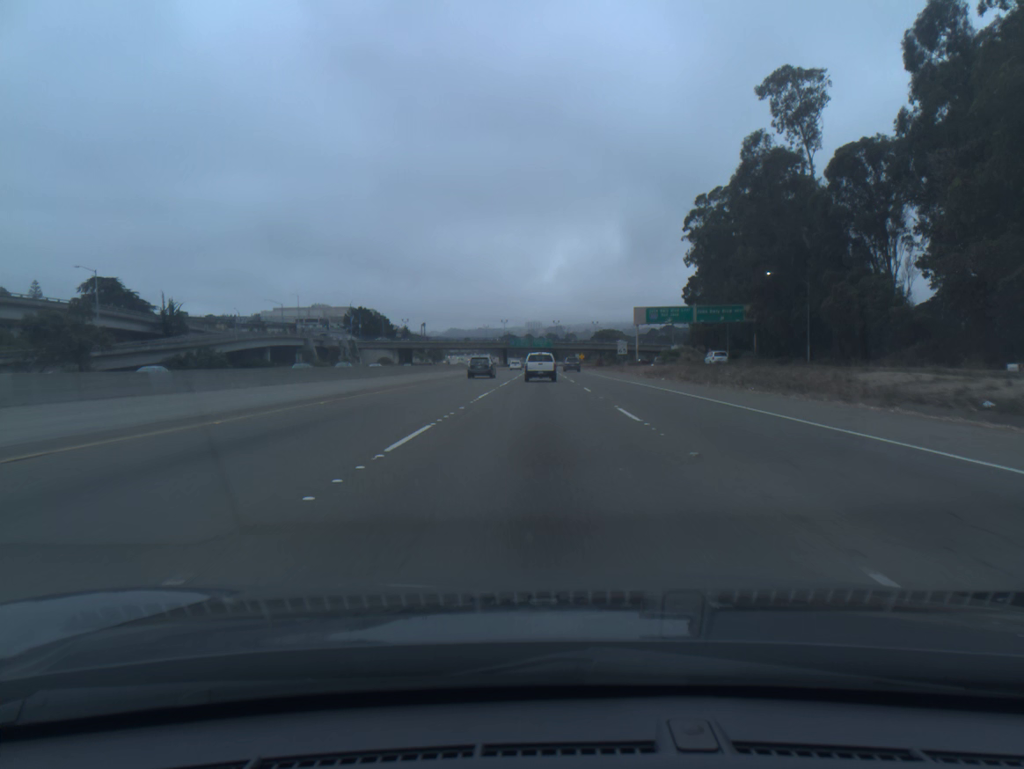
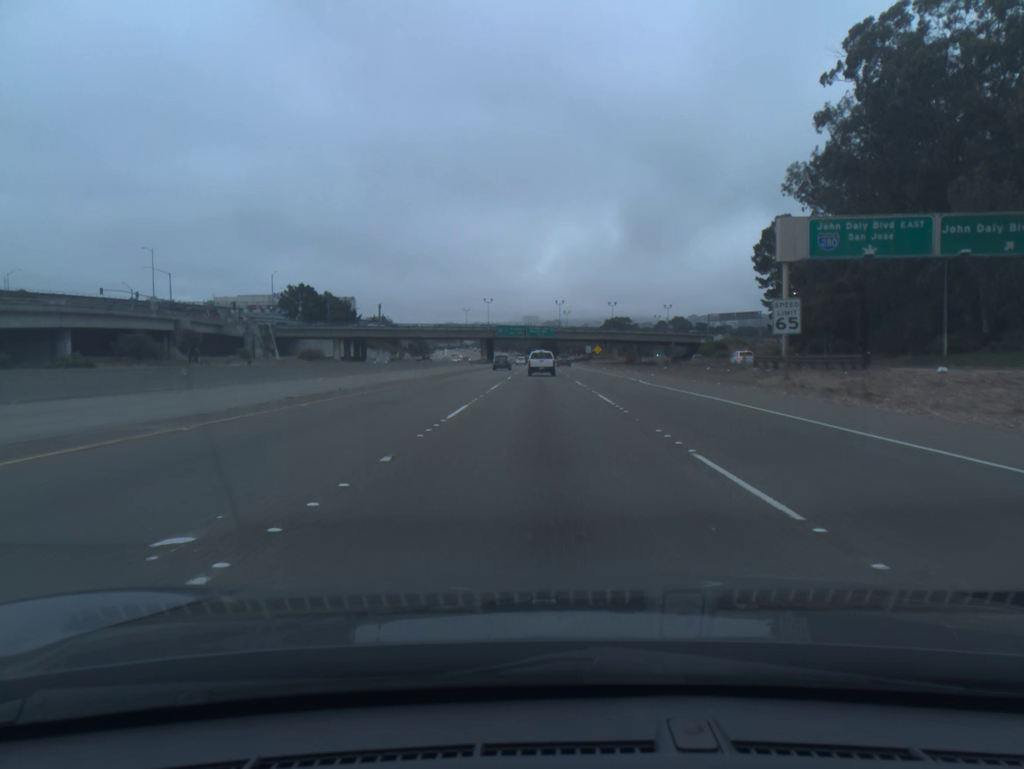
(-0.1, +68.2) m; 0°
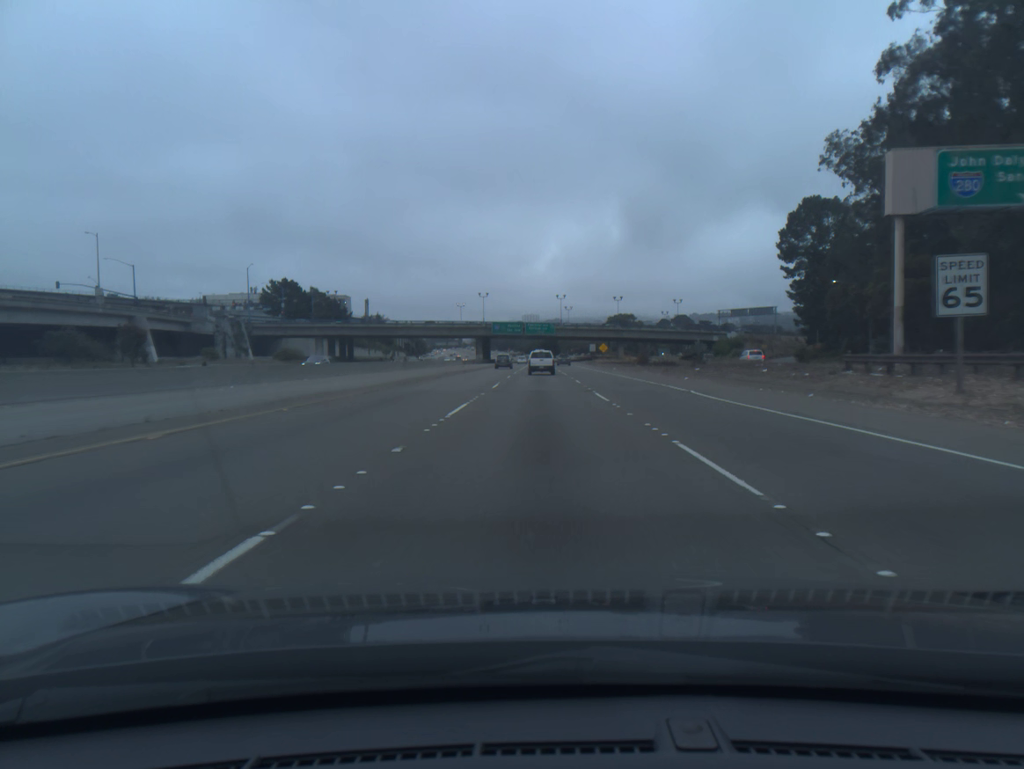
(0.0, +14.0) m; 0°
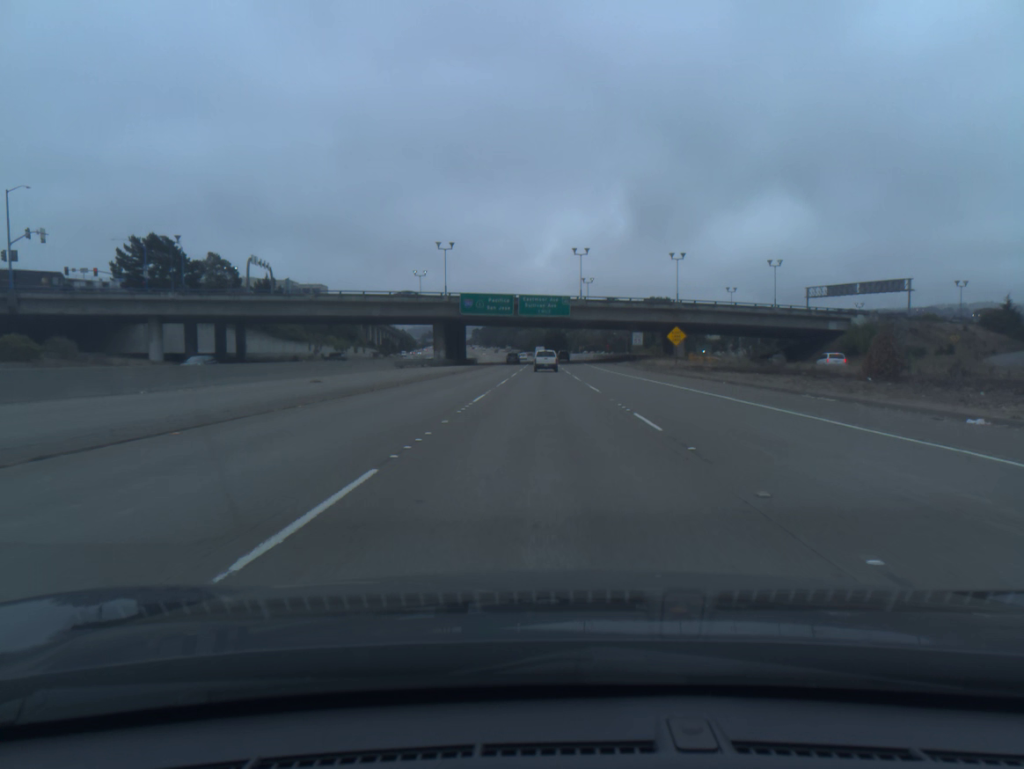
(-0.2, +71.3) m; 0°
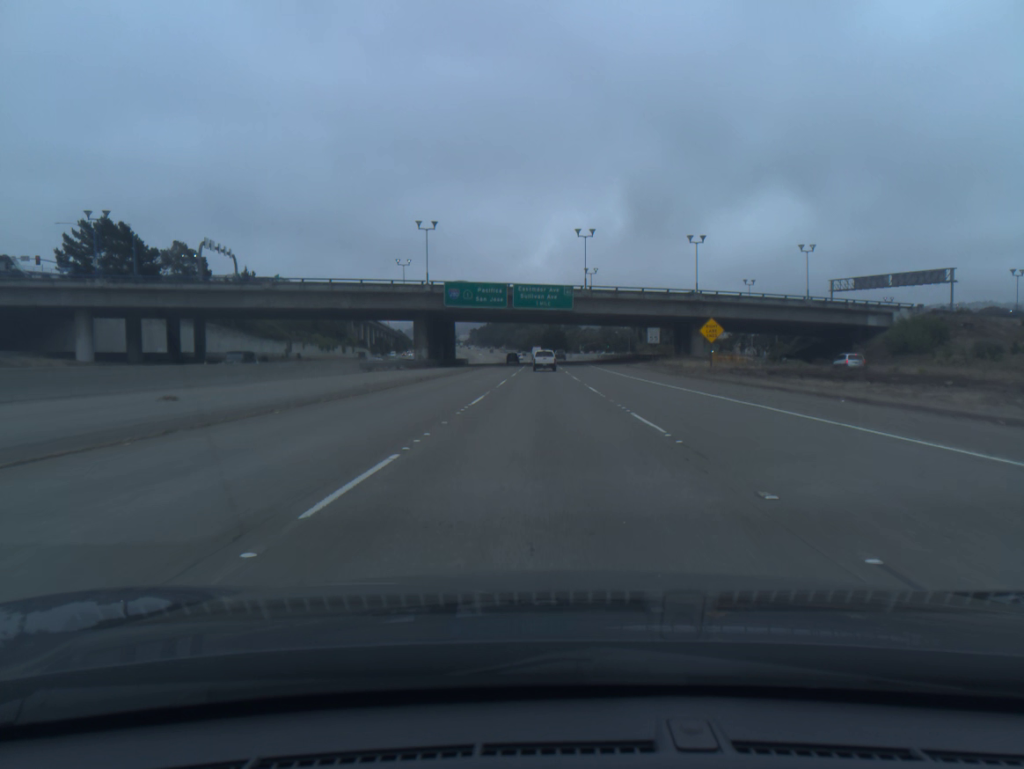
(0.0, +14.5) m; 0°
